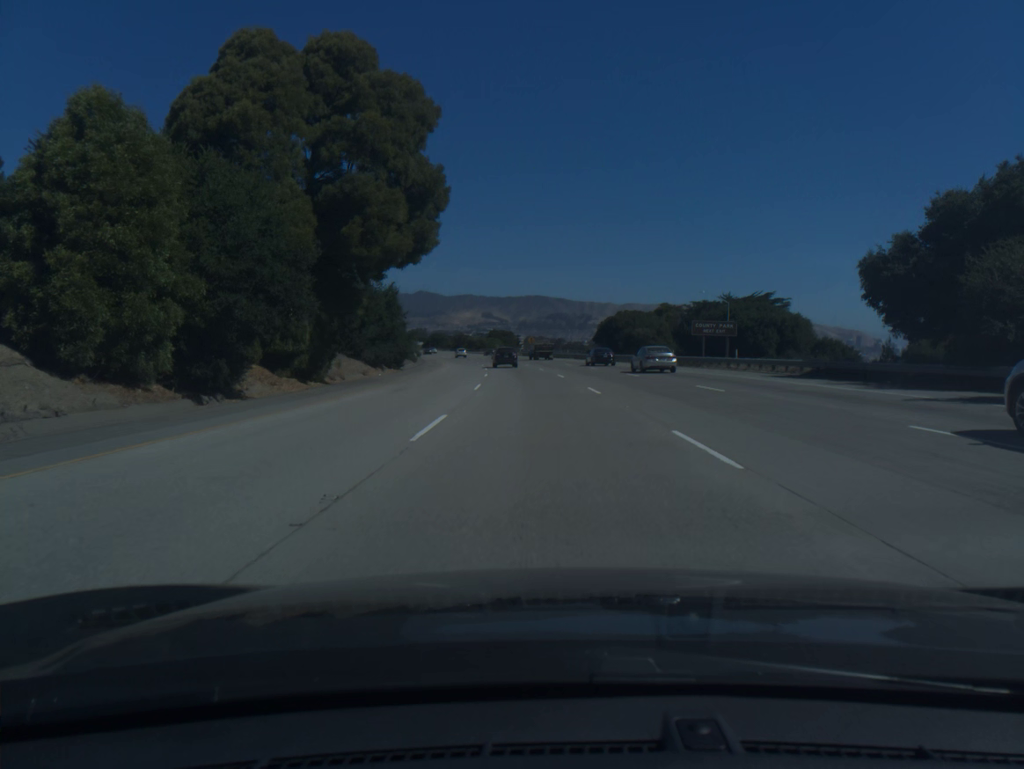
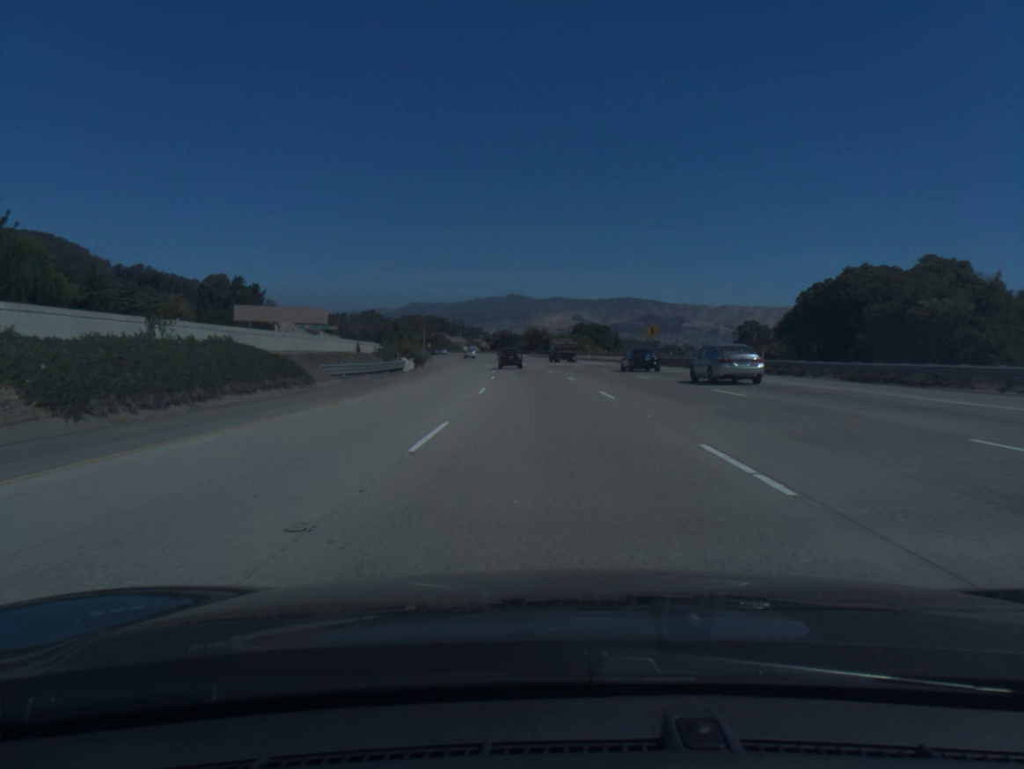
(-4.3, +74.4) m; -7°
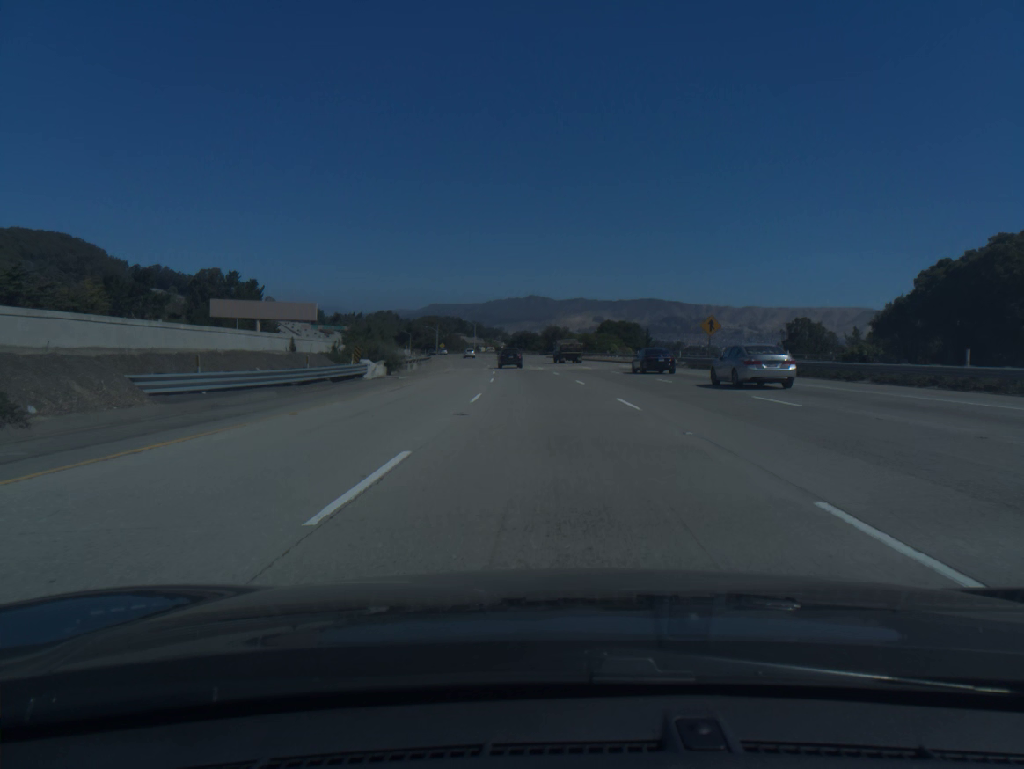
(-0.2, +18.6) m; -2°
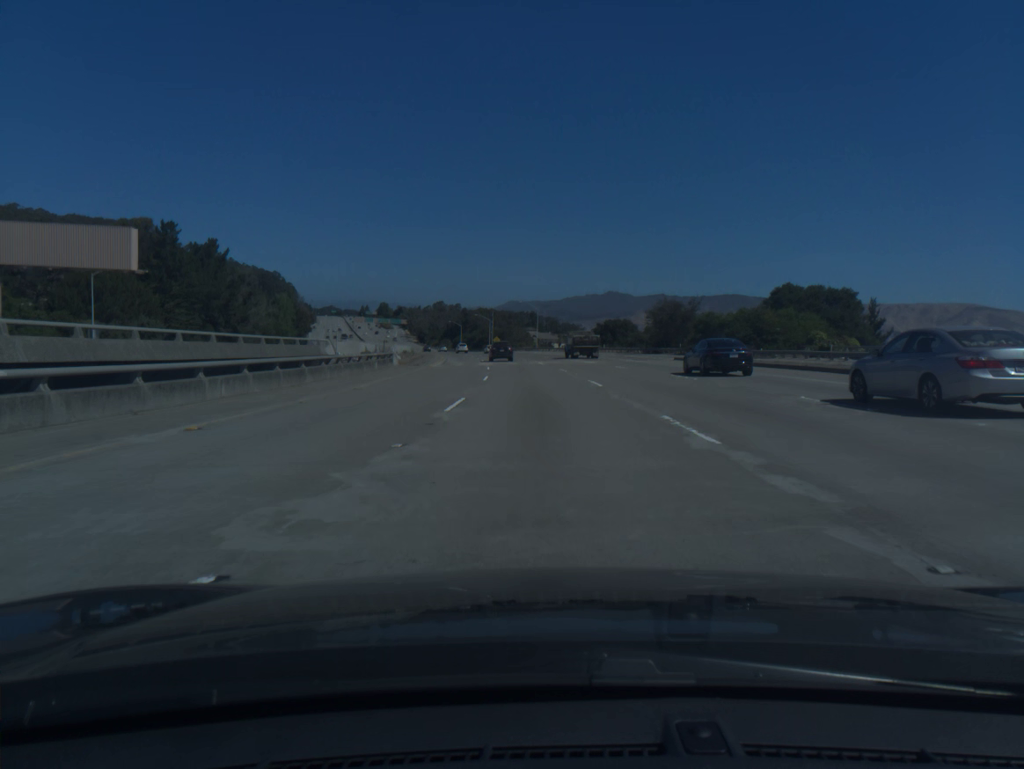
(-3.5, +74.6) m; -5°
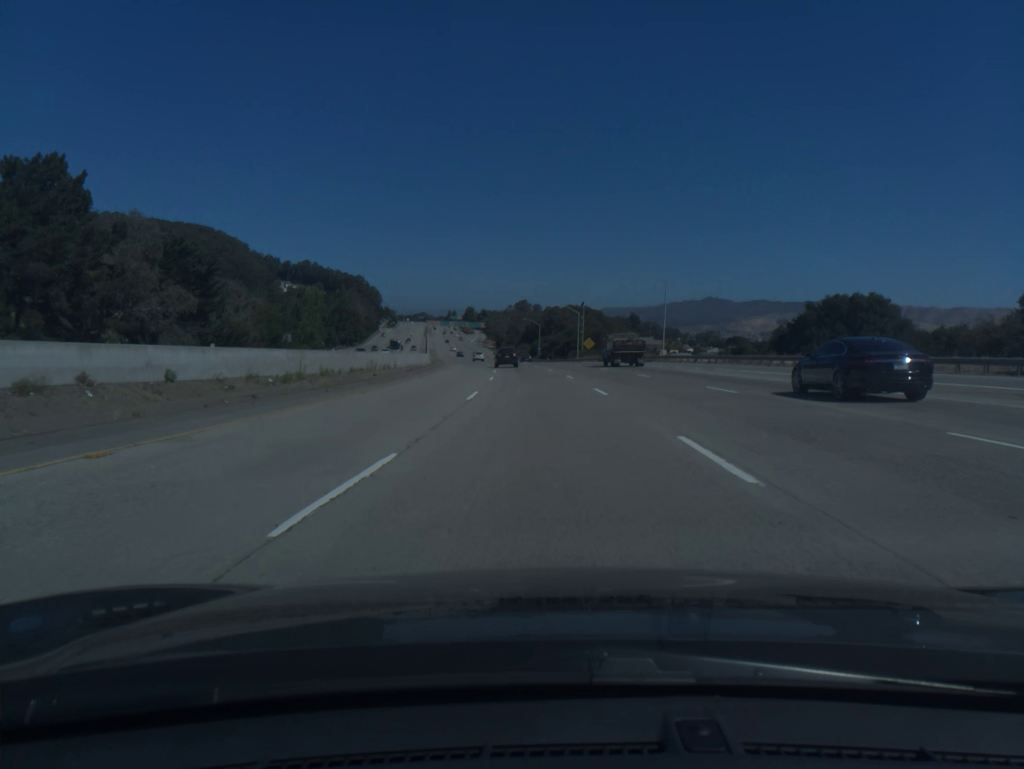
(-4.4, +74.6) m; -7°
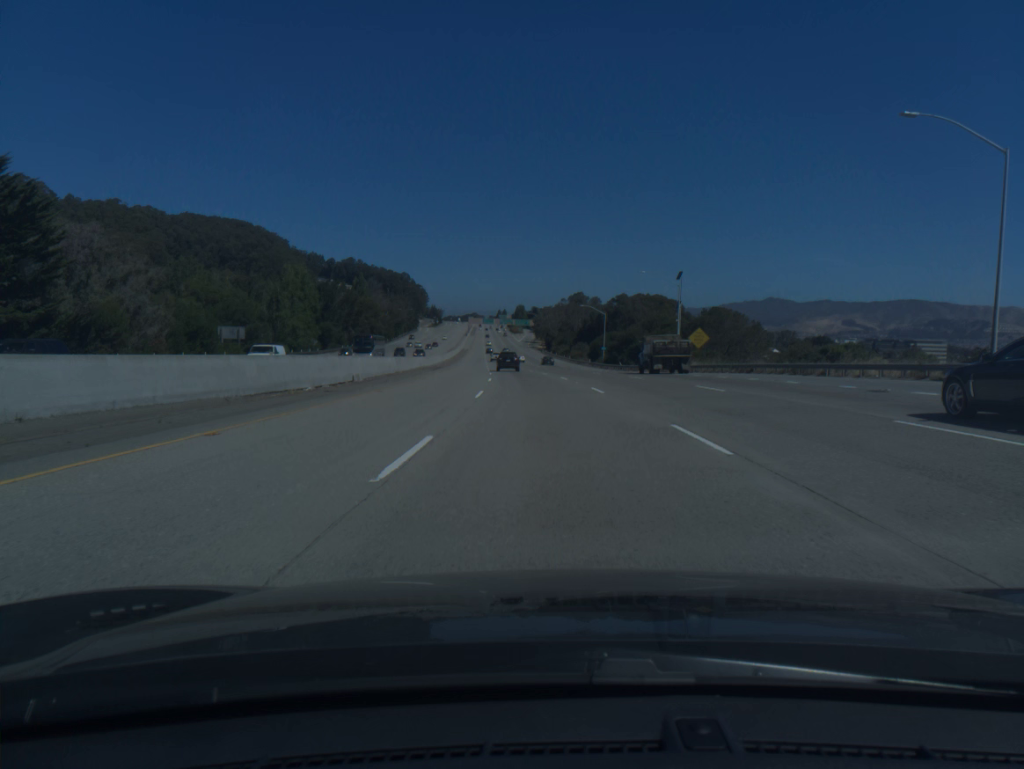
(-2.0, +56.0) m; -4°
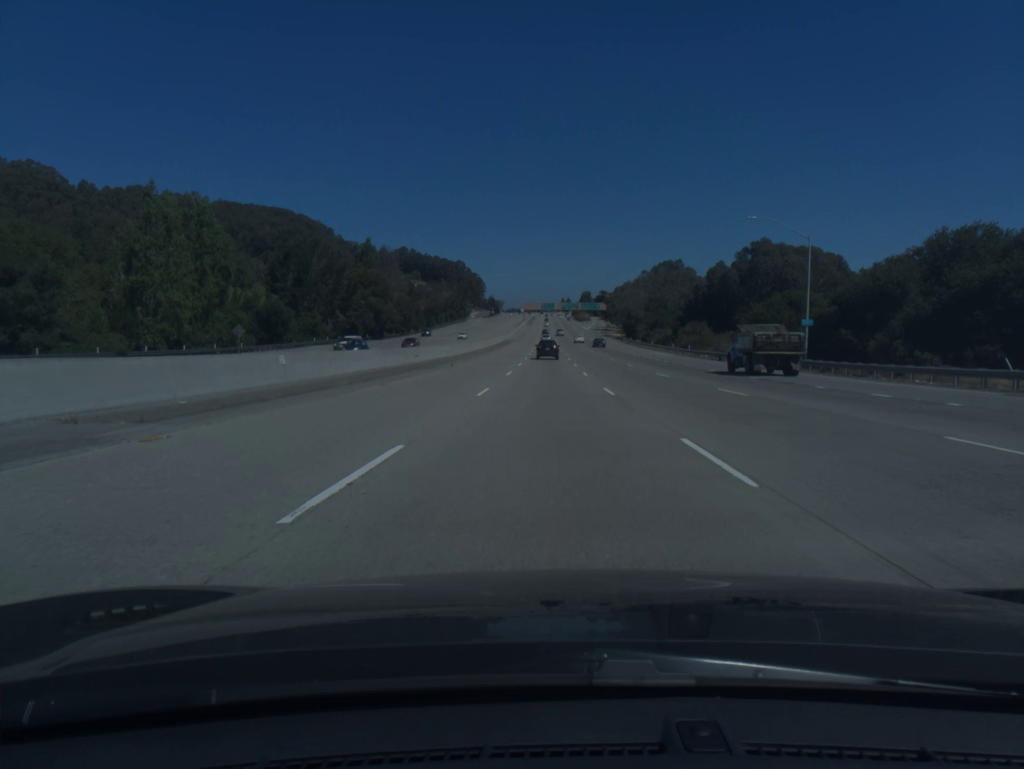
(-3.4, +74.8) m; -5°
